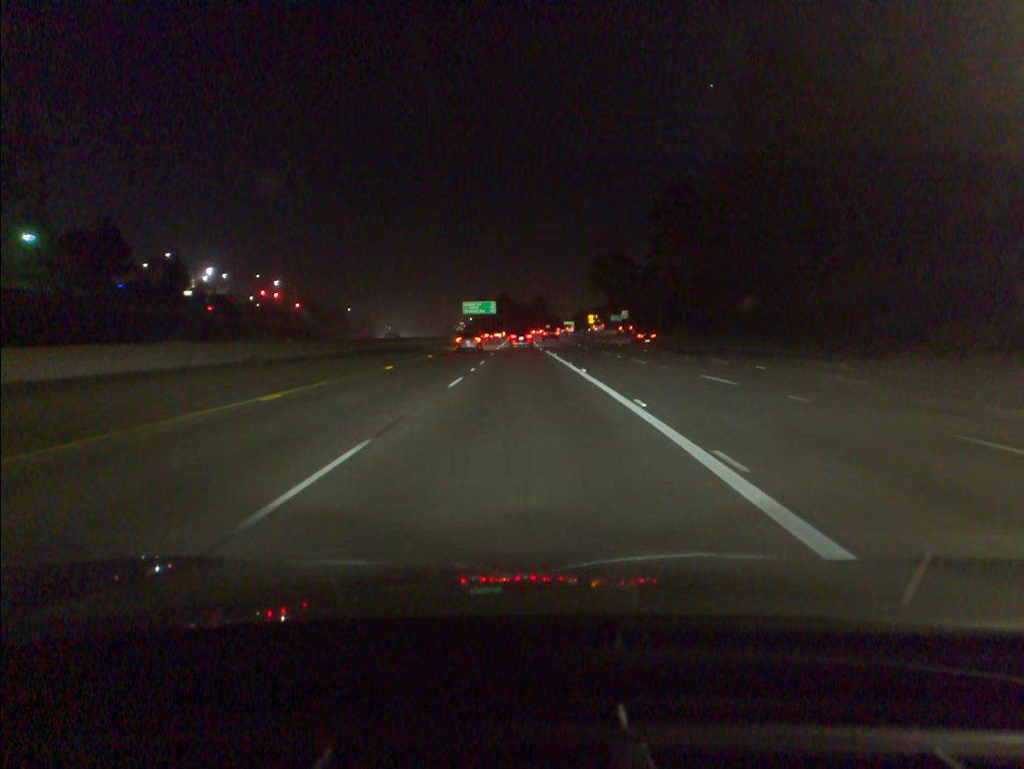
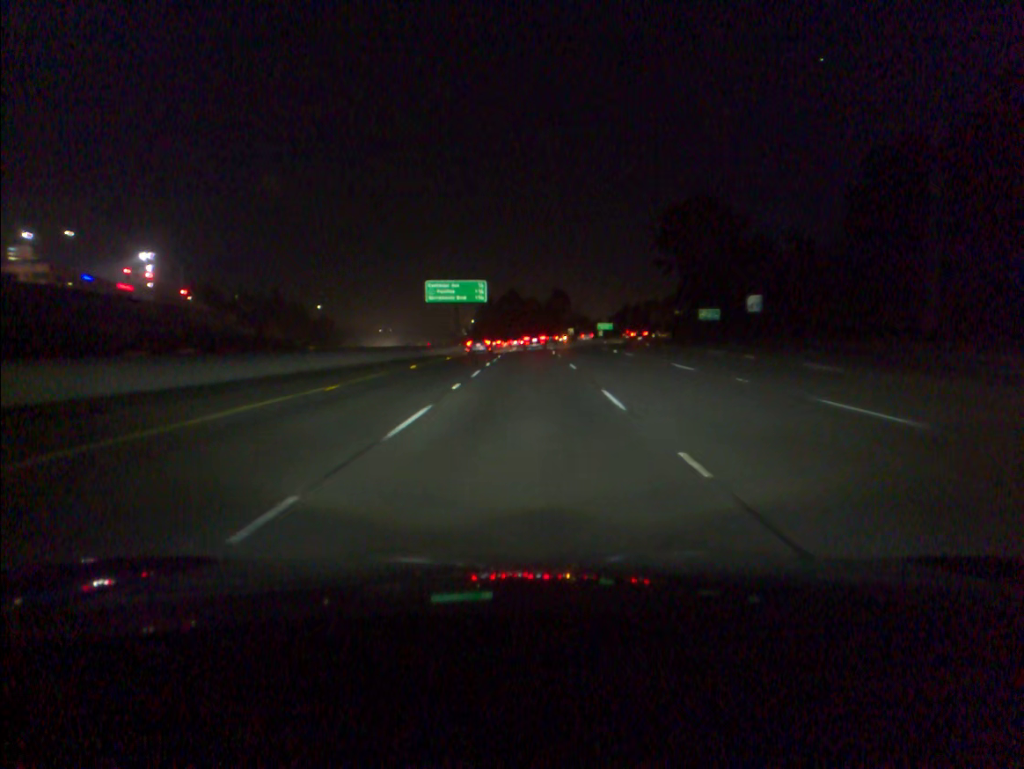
(-1.0, +83.2) m; -1°
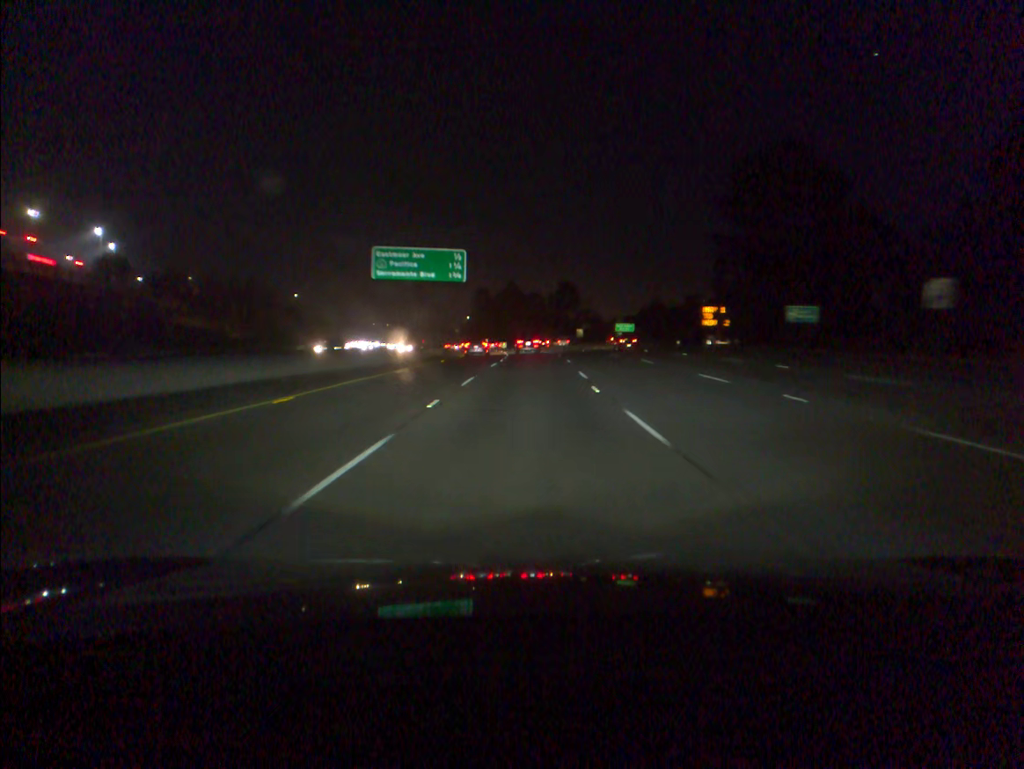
(0.0, +33.4) m; 0°
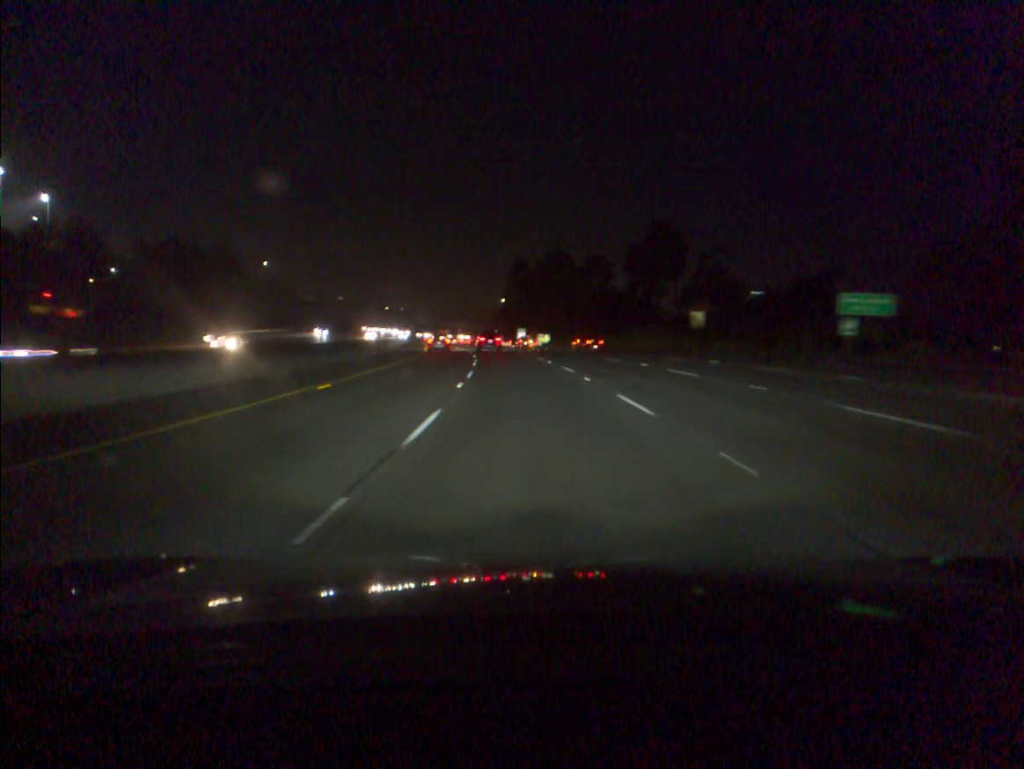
(-1.1, +84.0) m; -3°
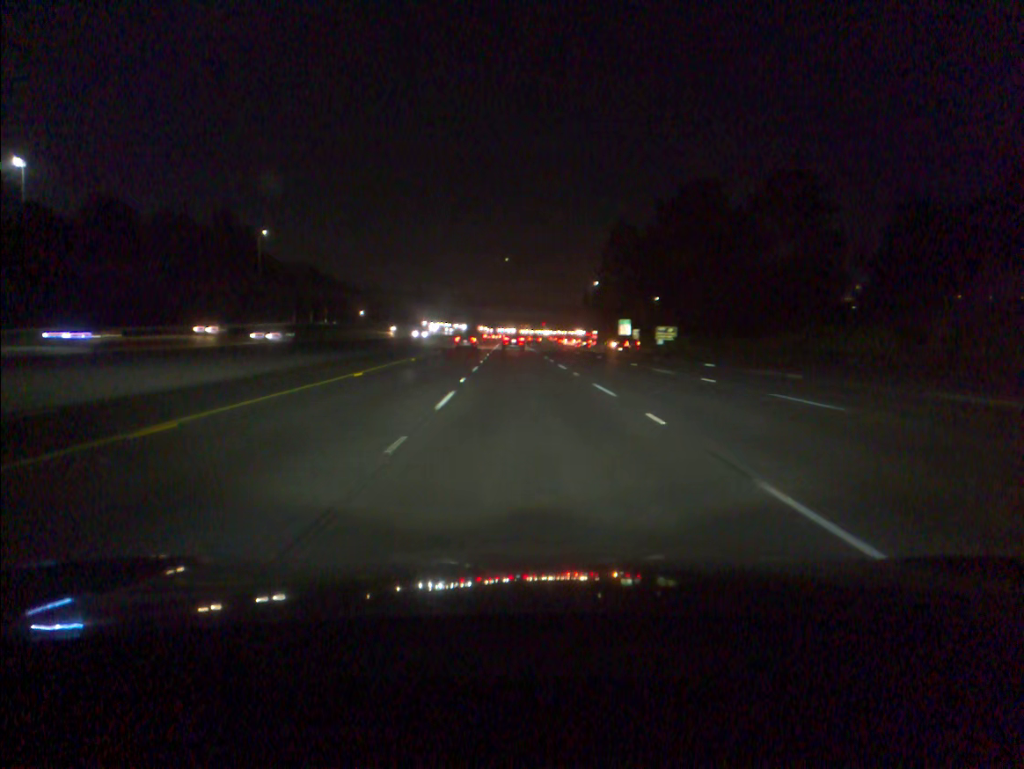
(-3.8, +68.6) m; -6°
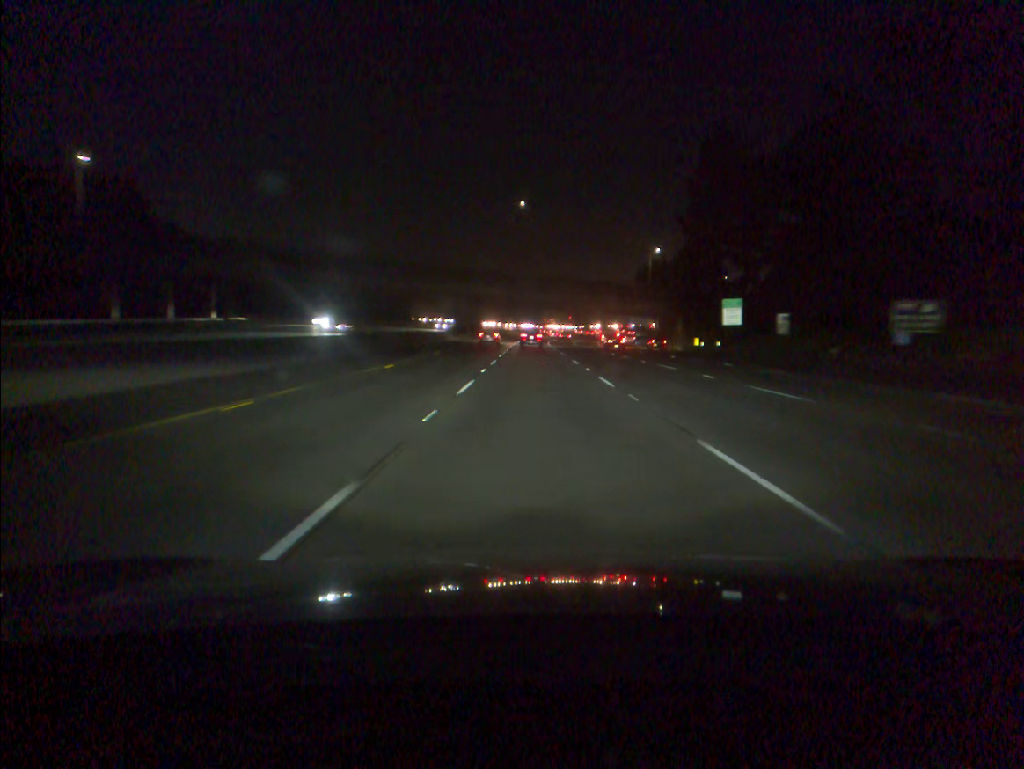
(-1.7, +70.0) m; -2°
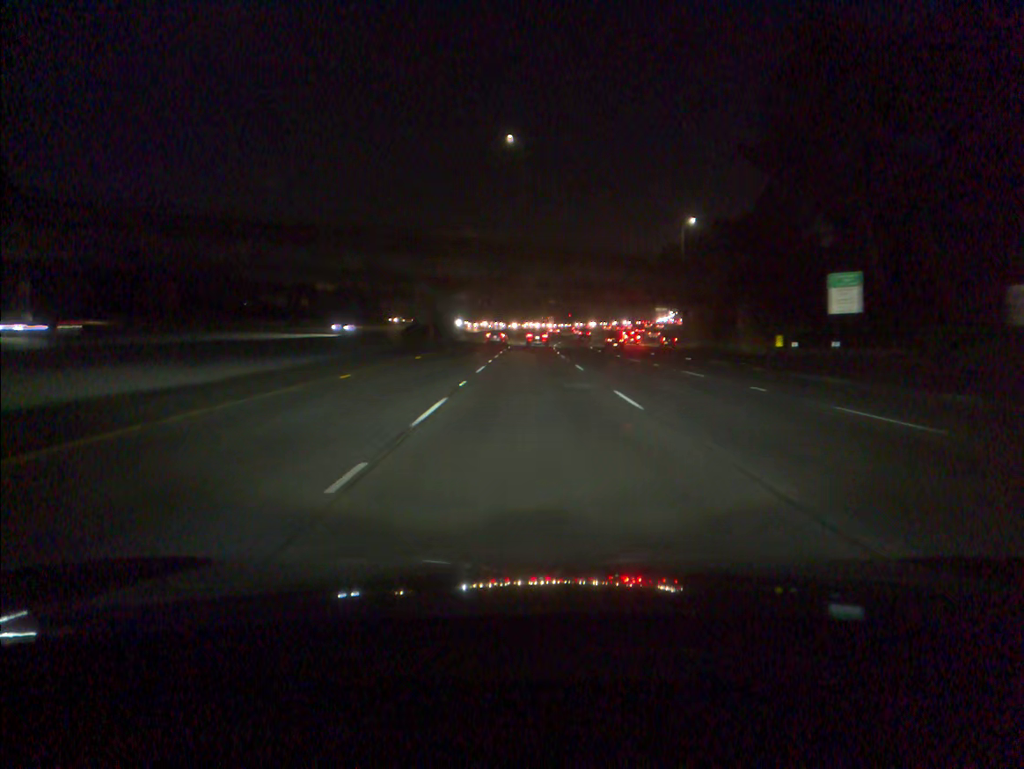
(+0.1, +35.2) m; 0°
